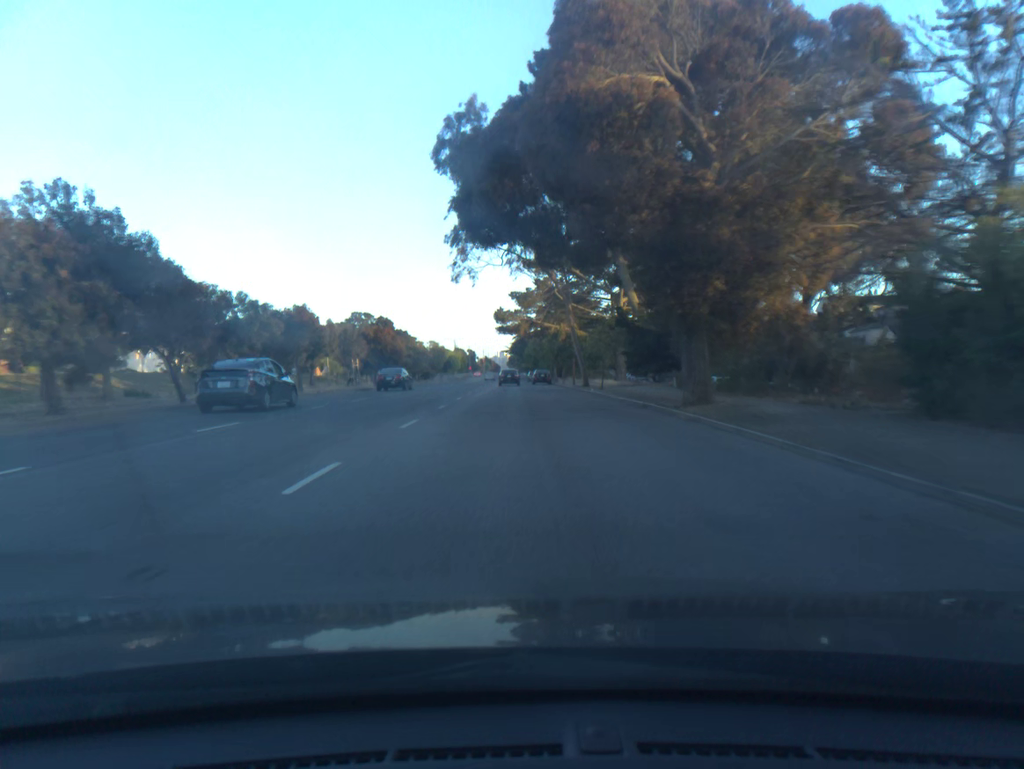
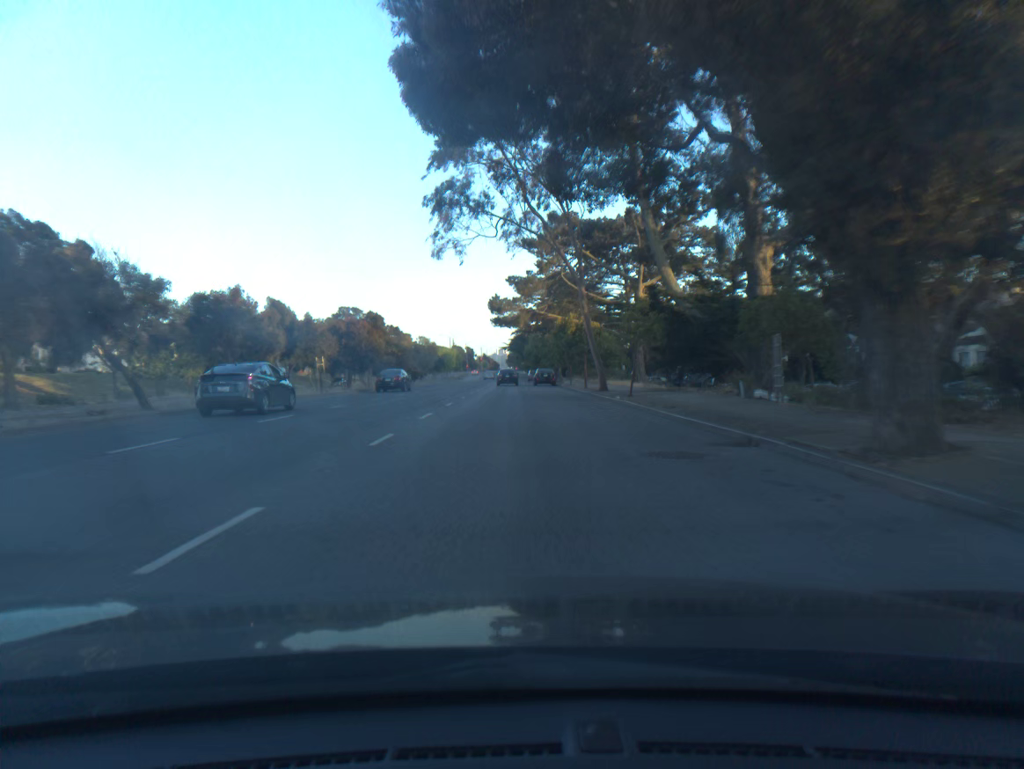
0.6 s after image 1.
(0.0, +10.0) m; 0°
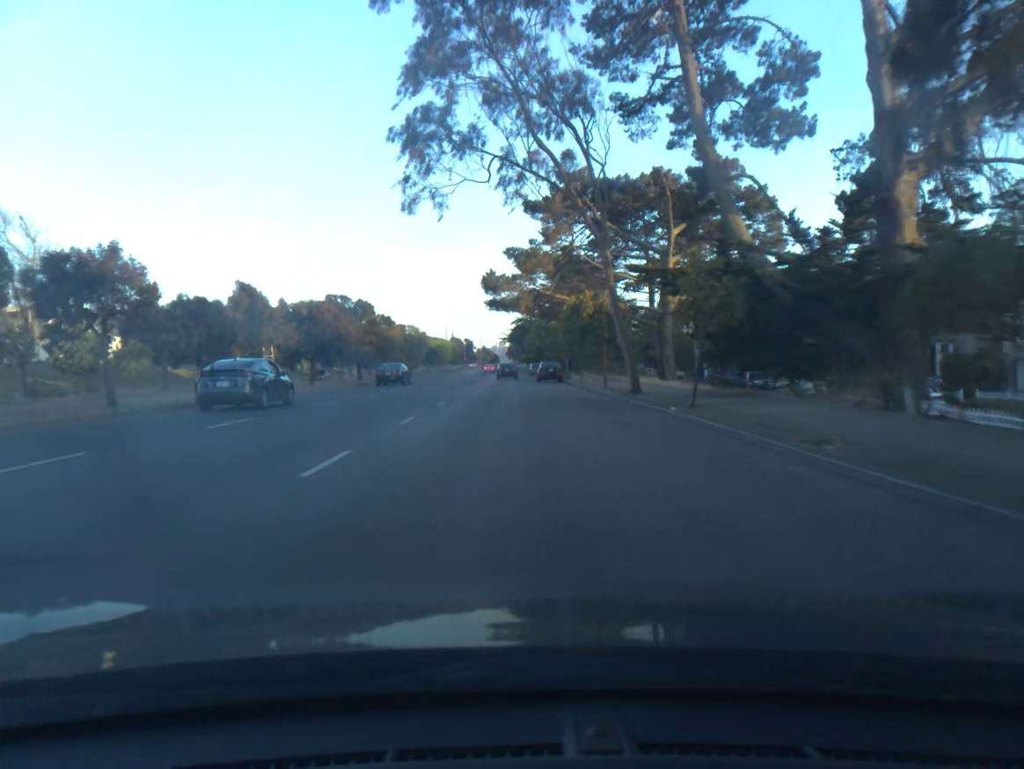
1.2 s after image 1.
(0.0, +10.1) m; 0°
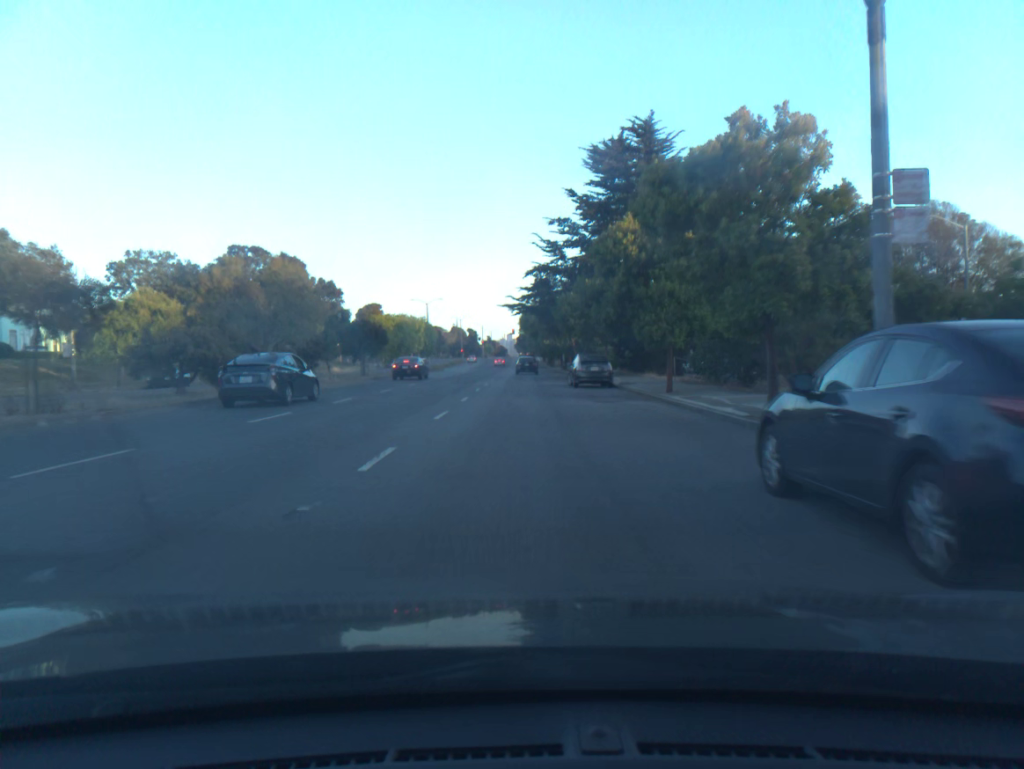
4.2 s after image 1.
(-0.6, +50.7) m; 0°
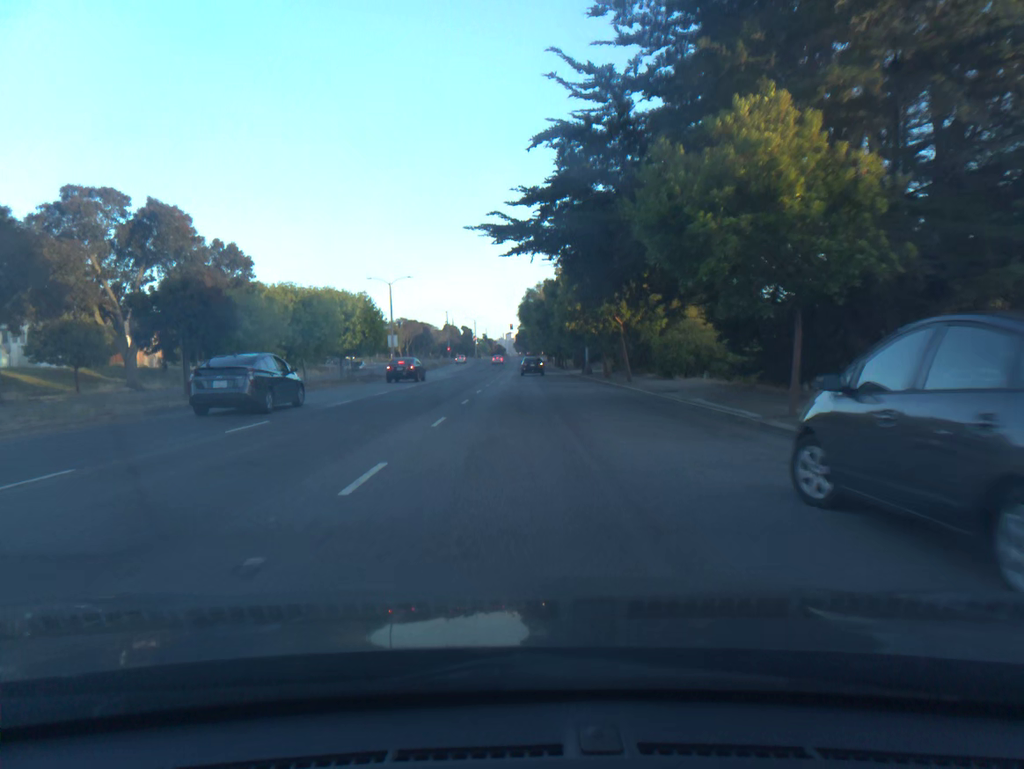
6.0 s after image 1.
(0.0, +30.3) m; 0°
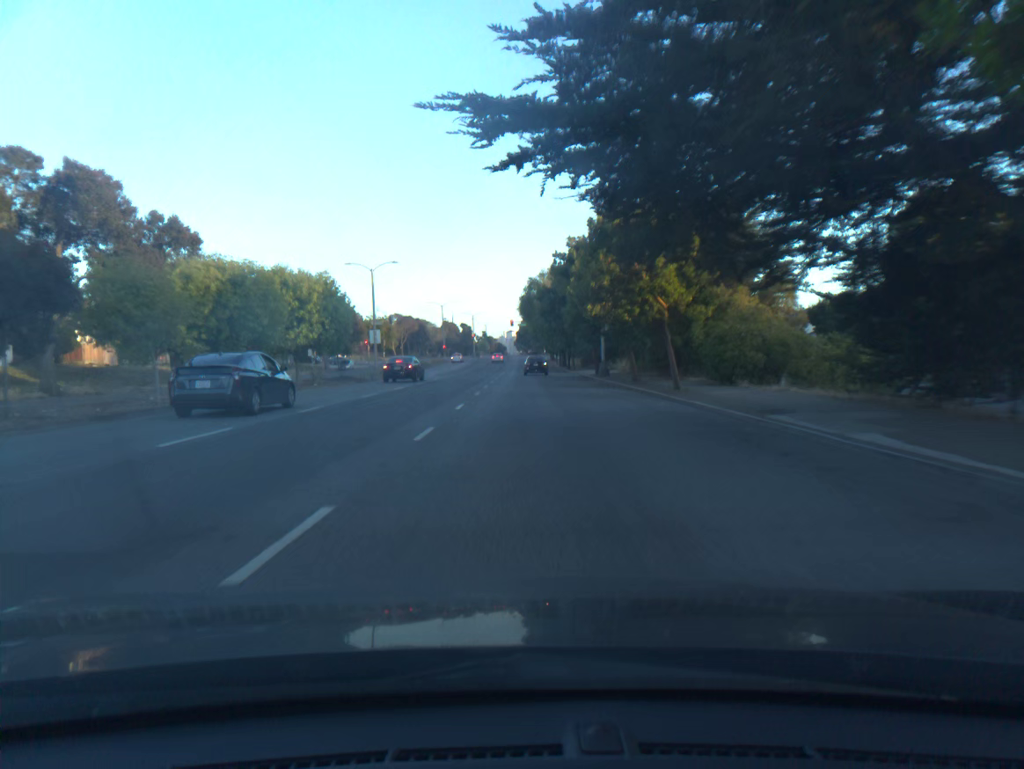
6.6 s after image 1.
(0.0, +10.0) m; 0°
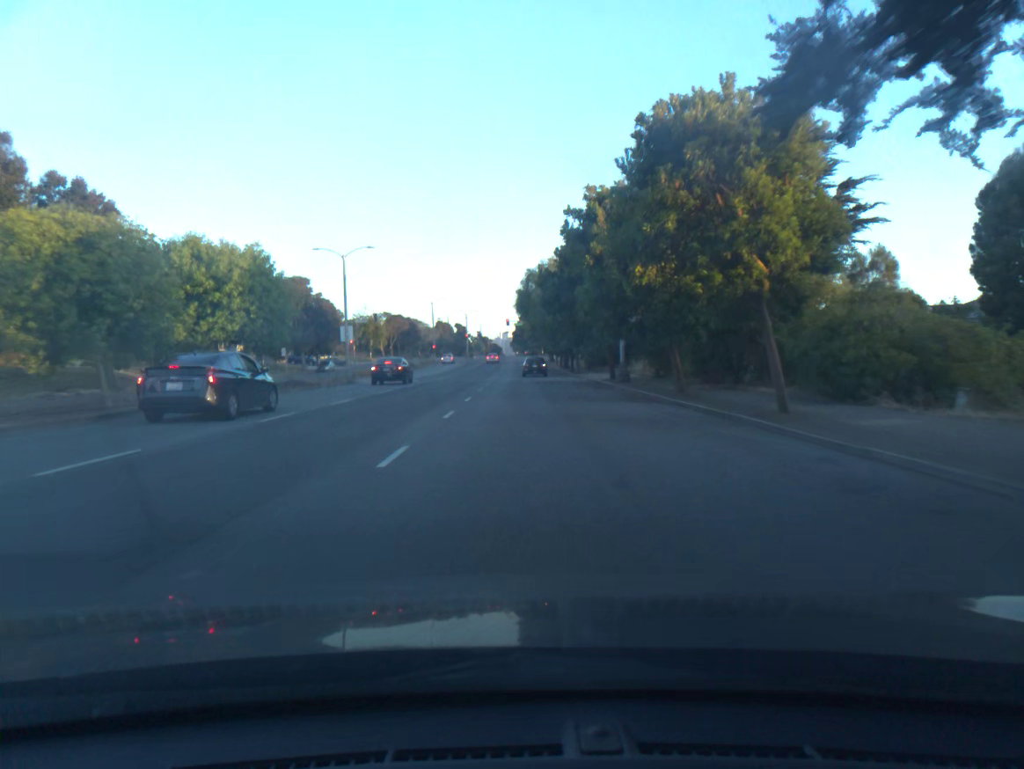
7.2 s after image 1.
(0.0, +10.0) m; 0°
